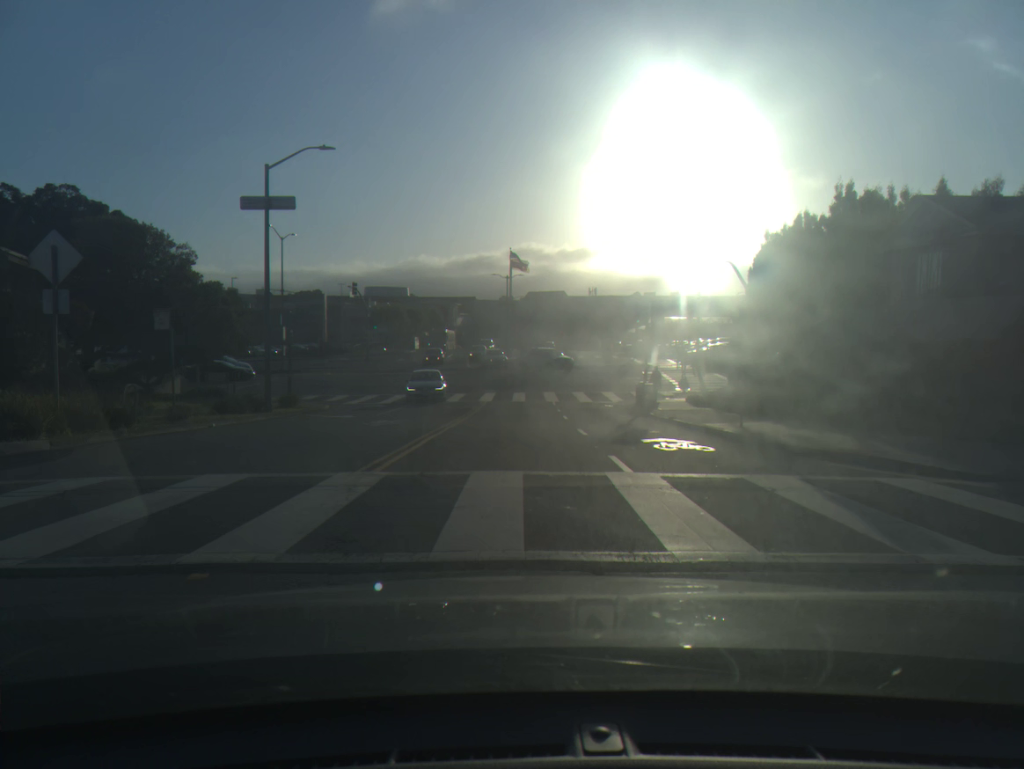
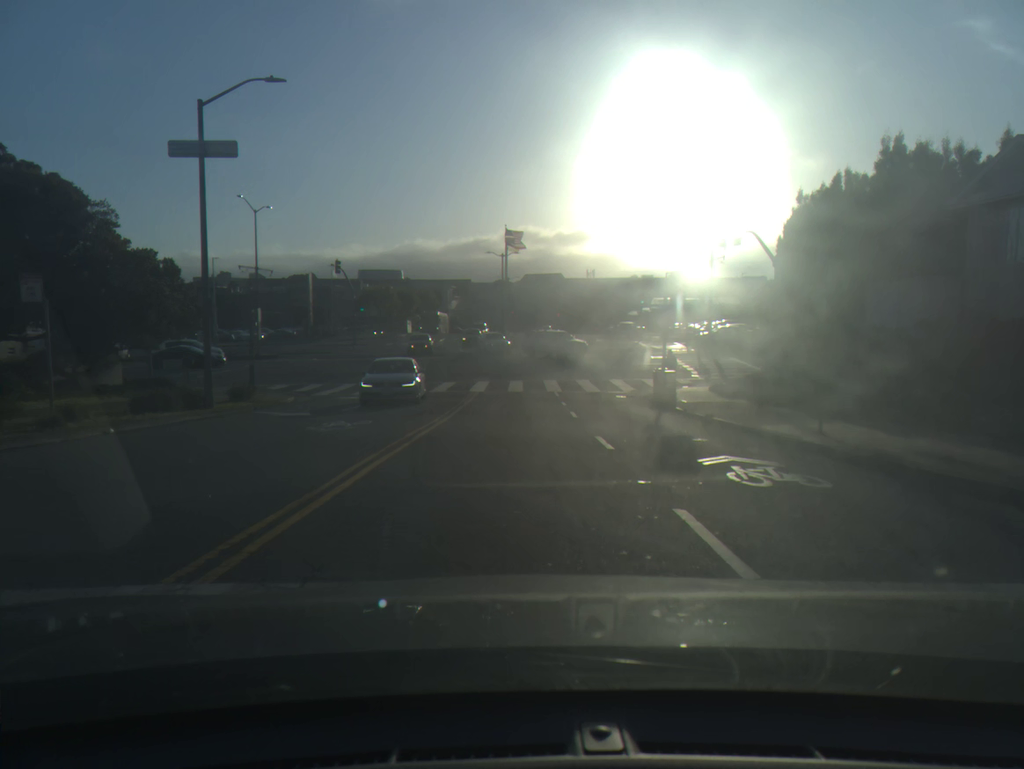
(0.0, +5.0) m; +1°
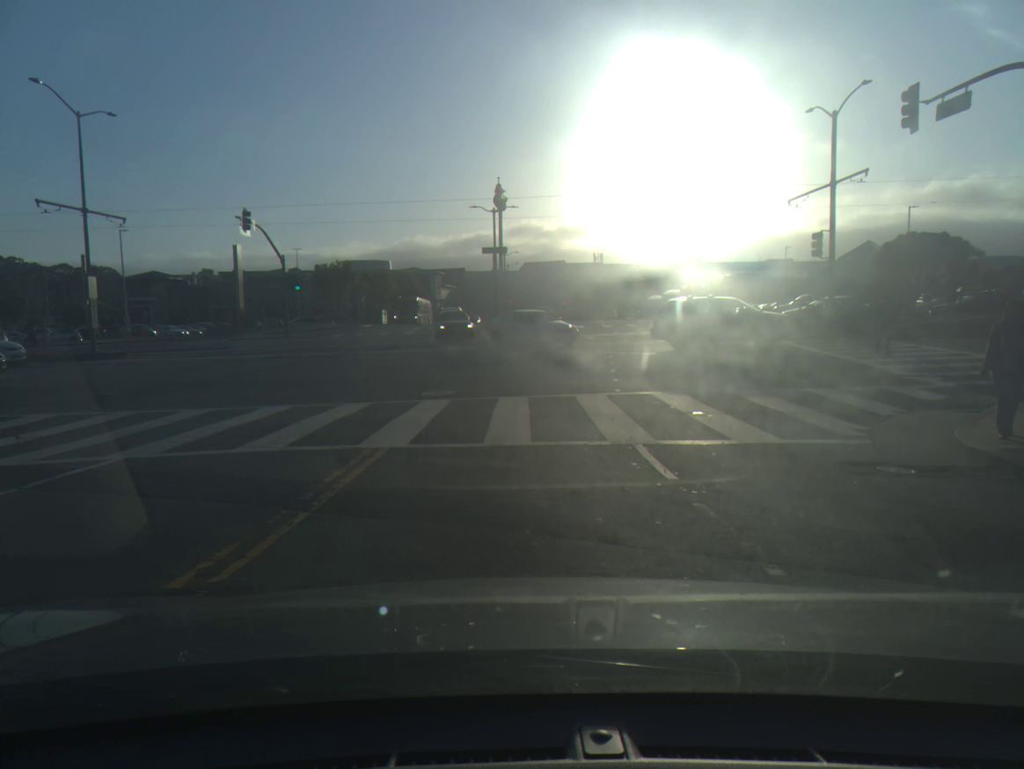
(-0.1, +20.9) m; 0°
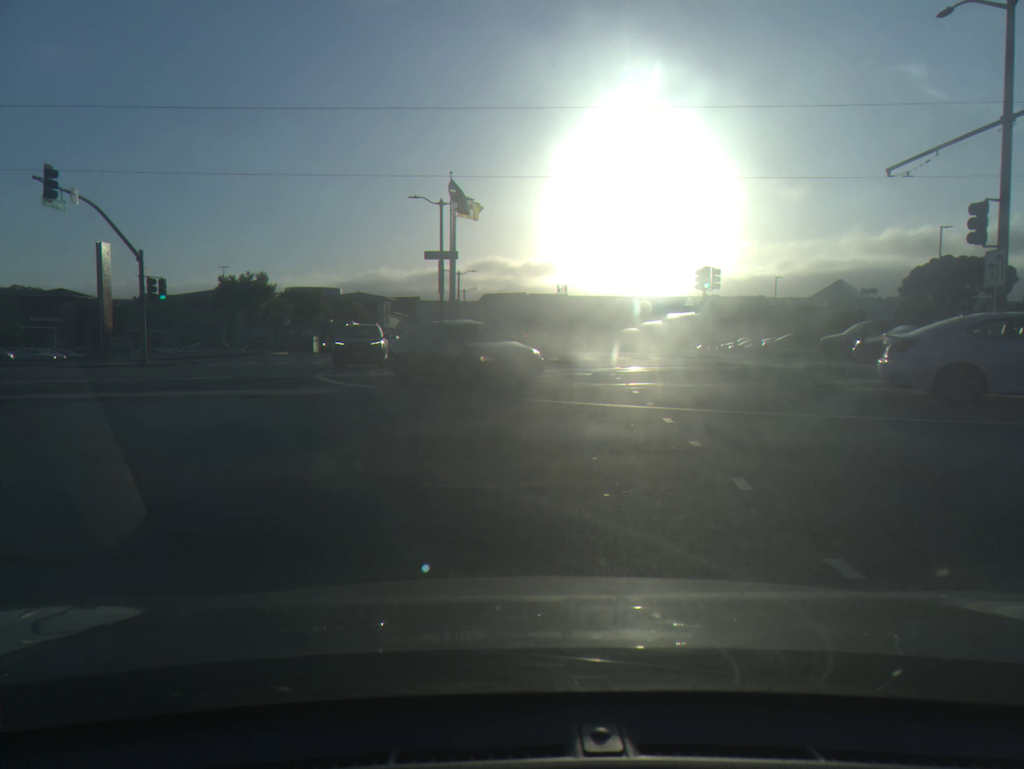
(+0.3, +14.7) m; +3°
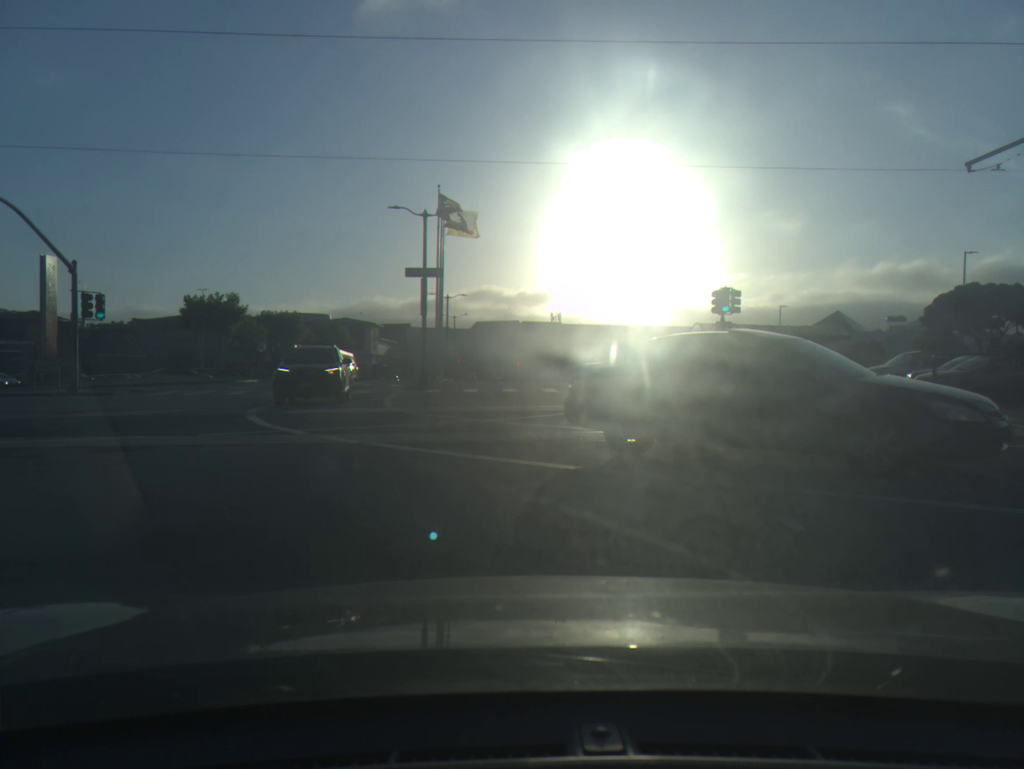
(+0.1, +5.0) m; +1°
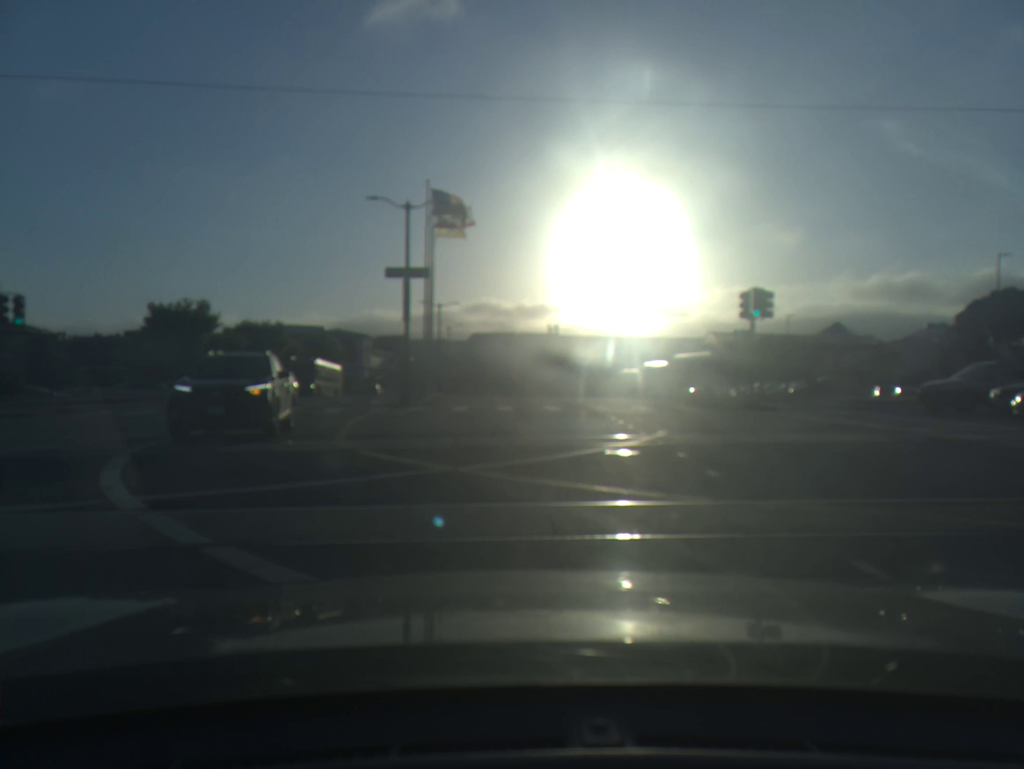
(0.0, +5.2) m; 0°
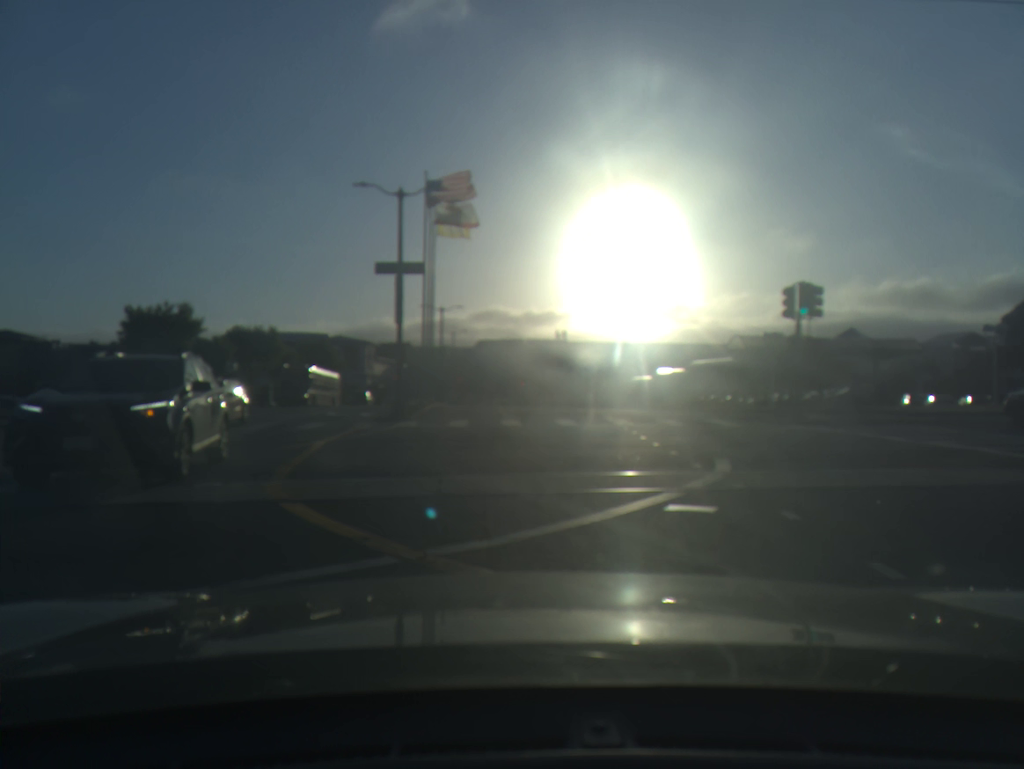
(0.0, +3.8) m; -1°
